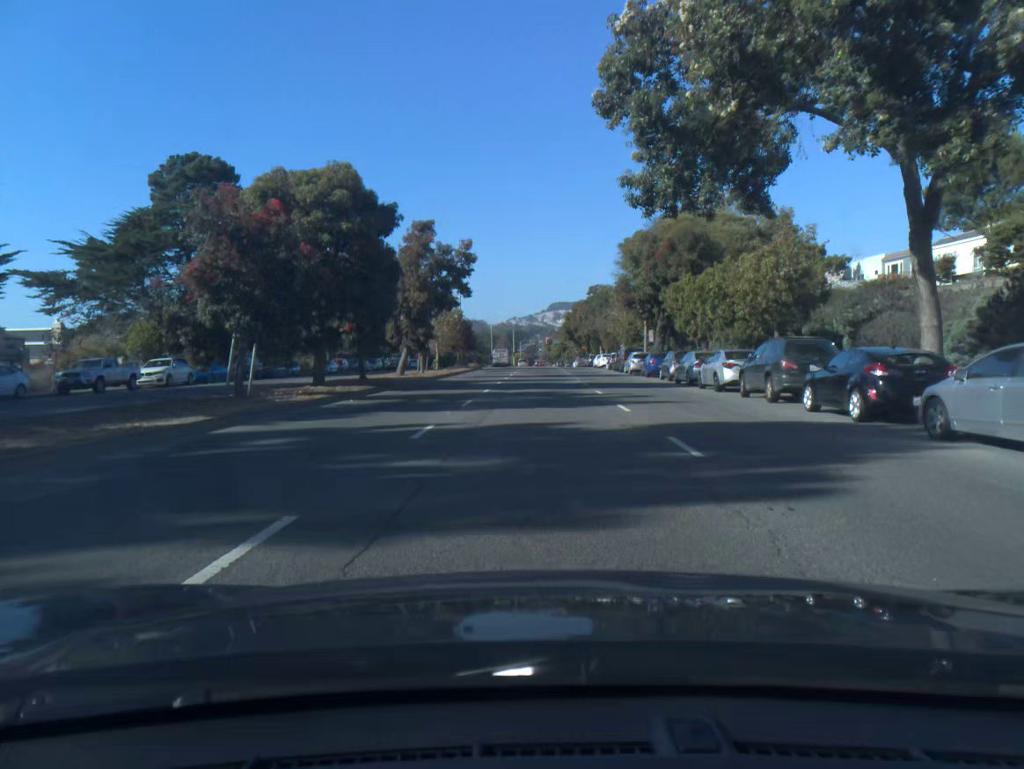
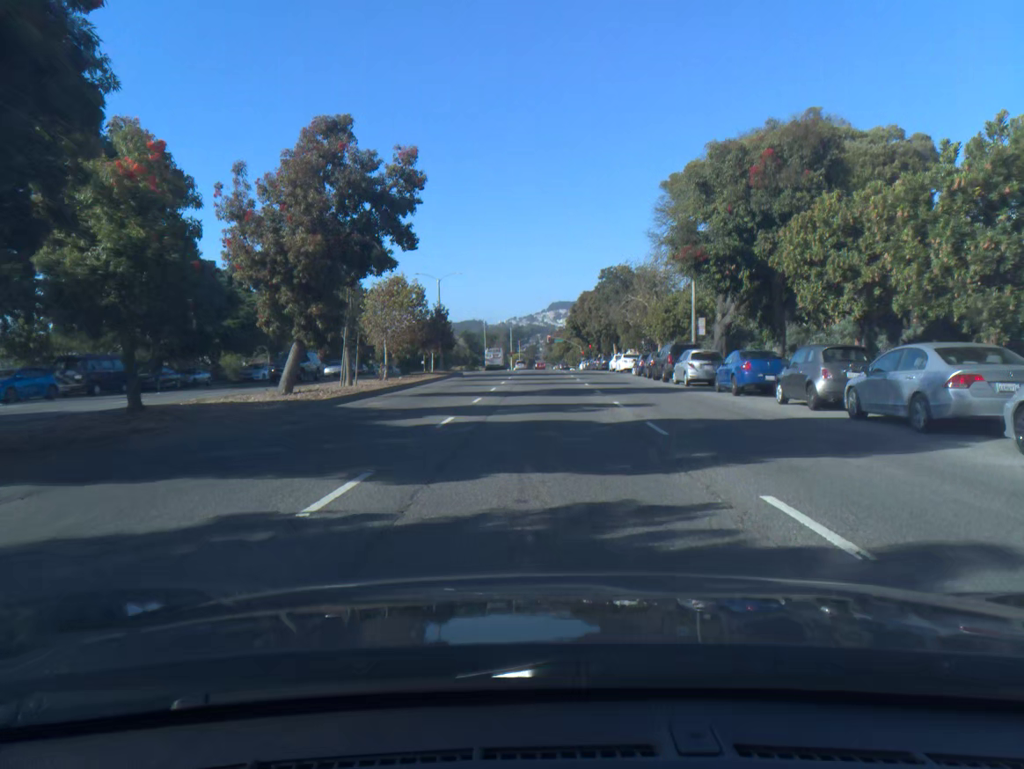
(0.0, +19.4) m; 0°
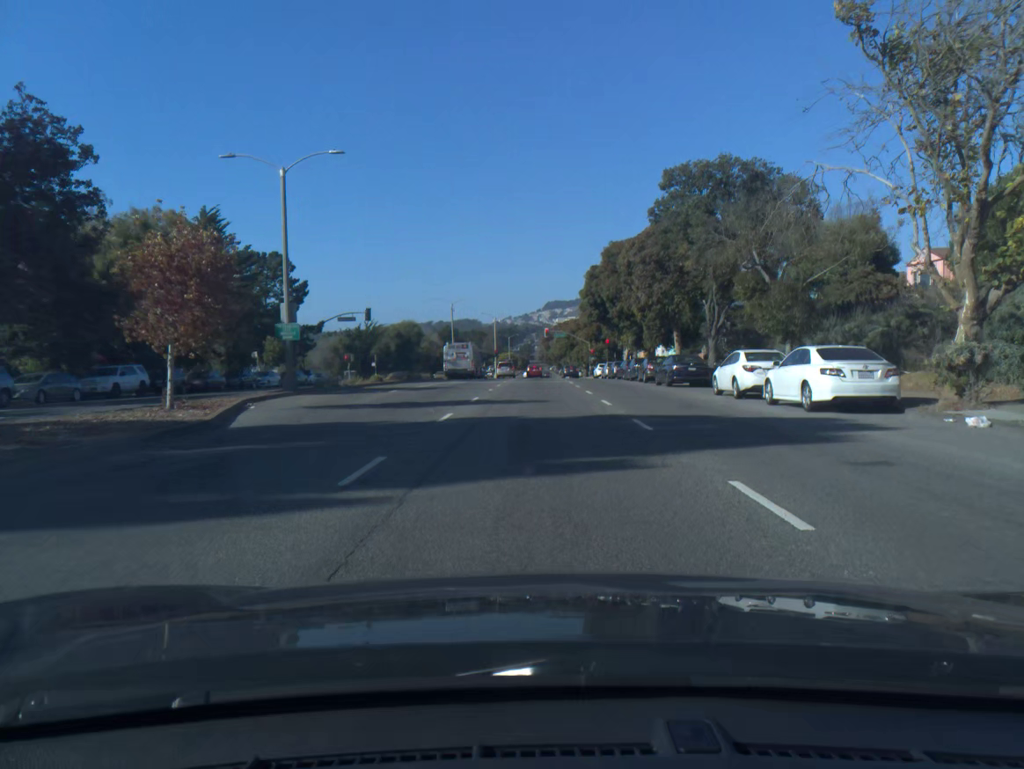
(+0.1, +42.7) m; 0°
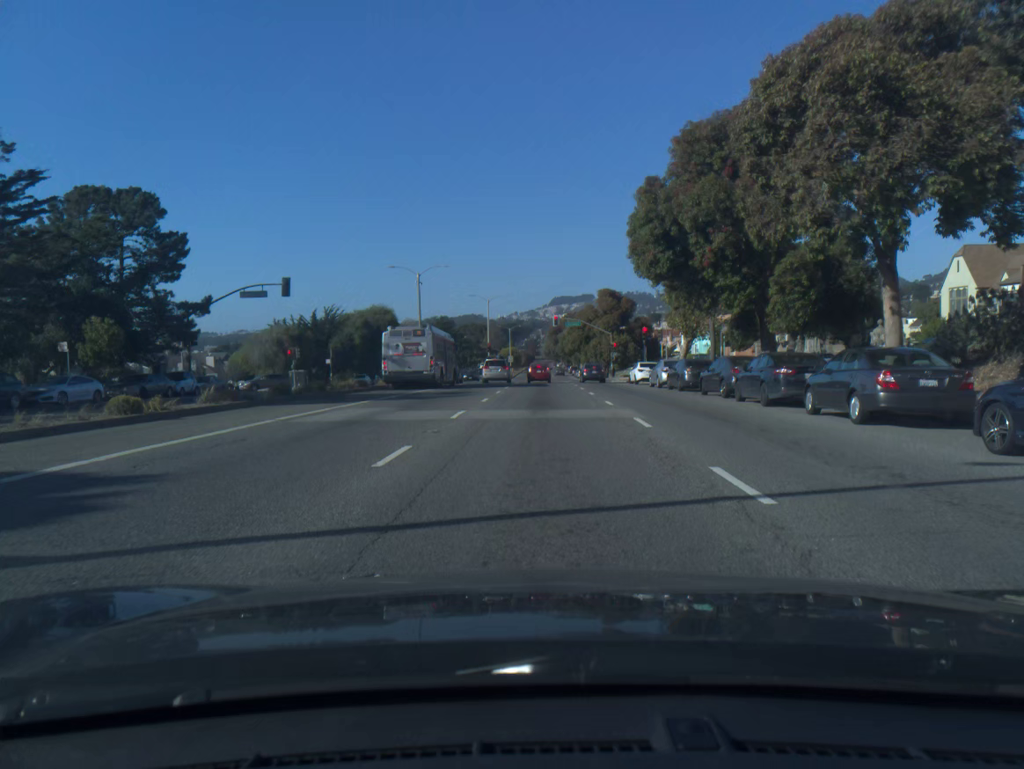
(-0.1, +27.9) m; 0°
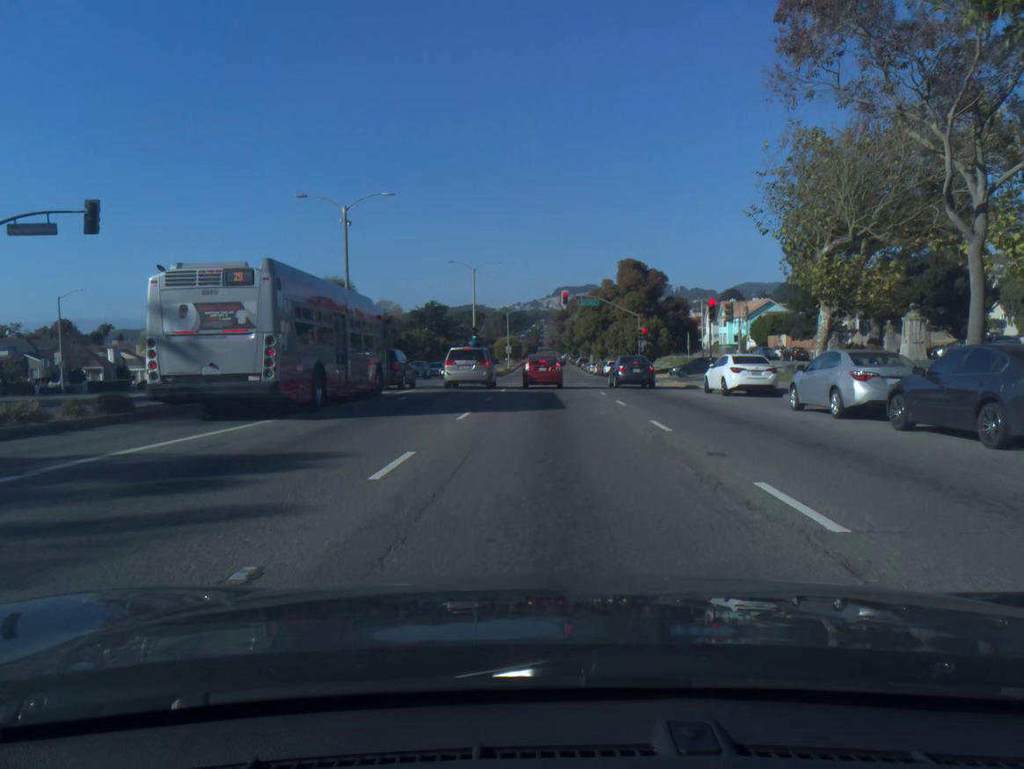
(-0.1, +23.5) m; 0°
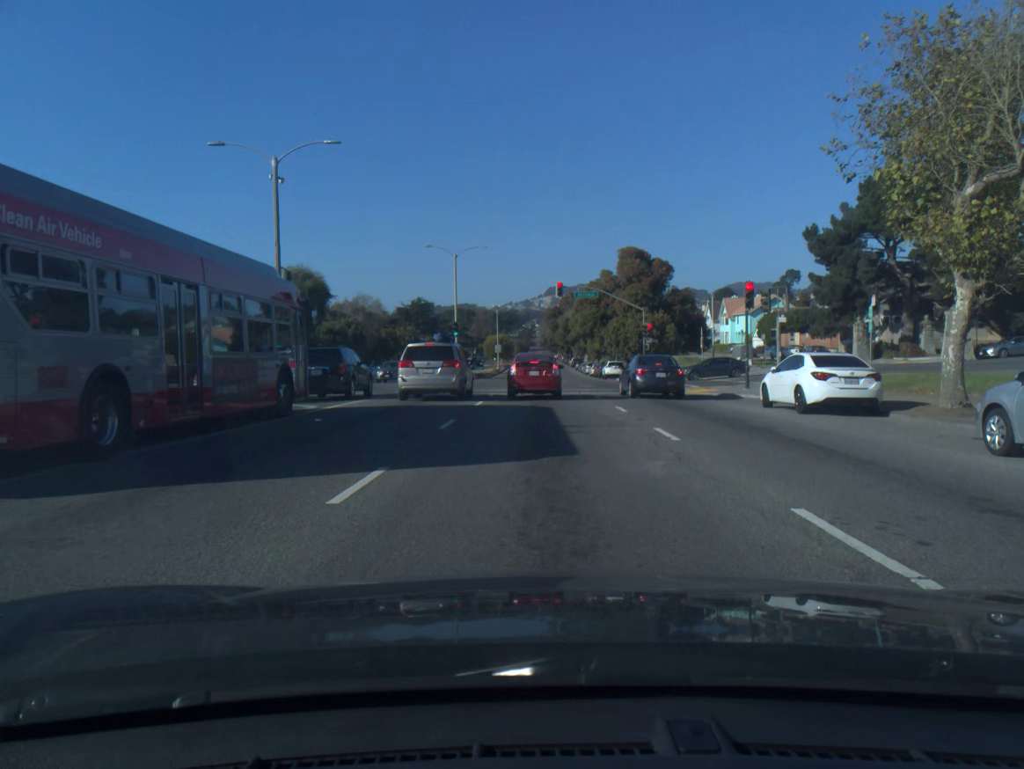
(+0.1, +8.8) m; +1°
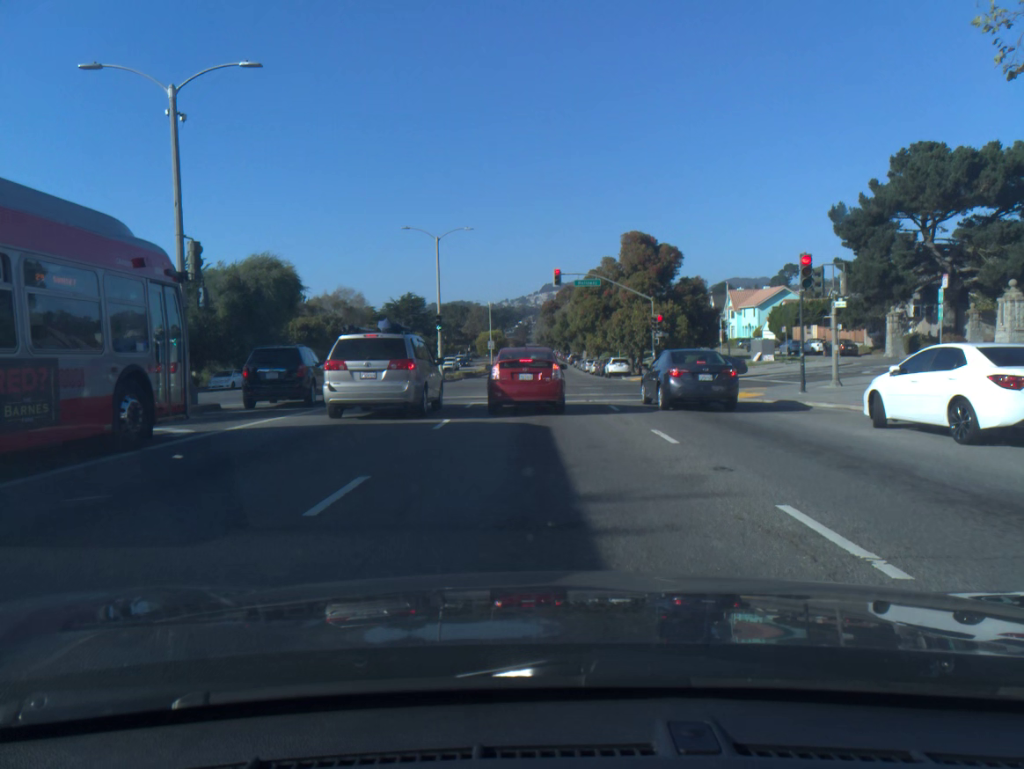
(0.0, +7.3) m; 0°
